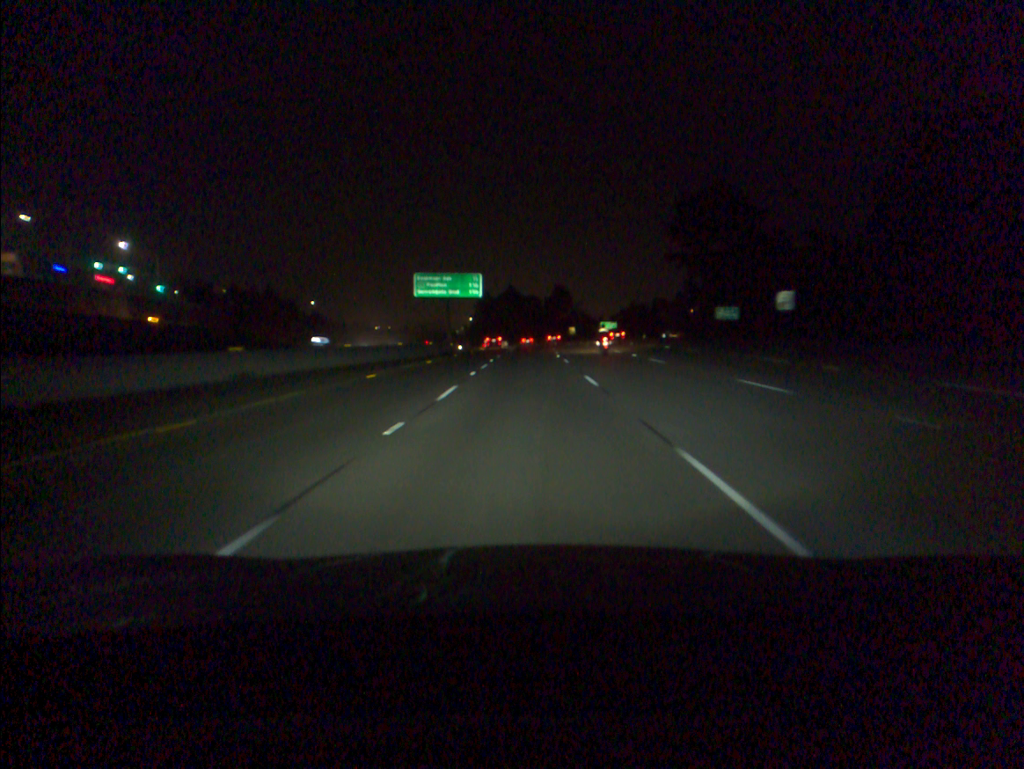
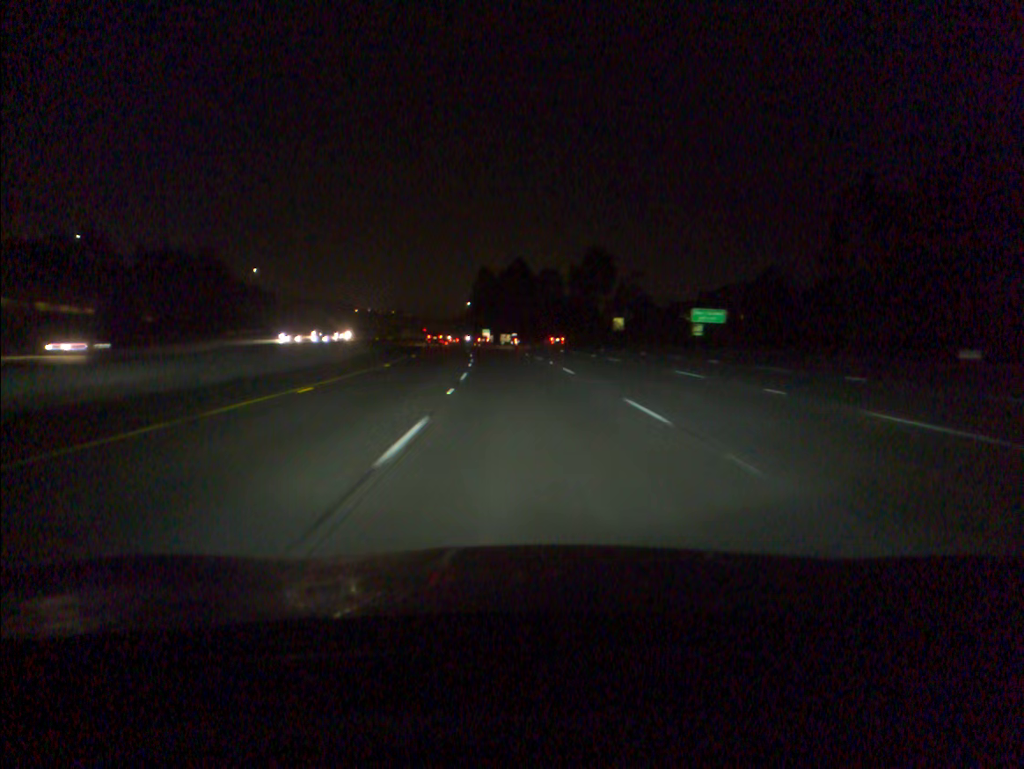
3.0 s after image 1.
(-0.2, +80.4) m; -1°
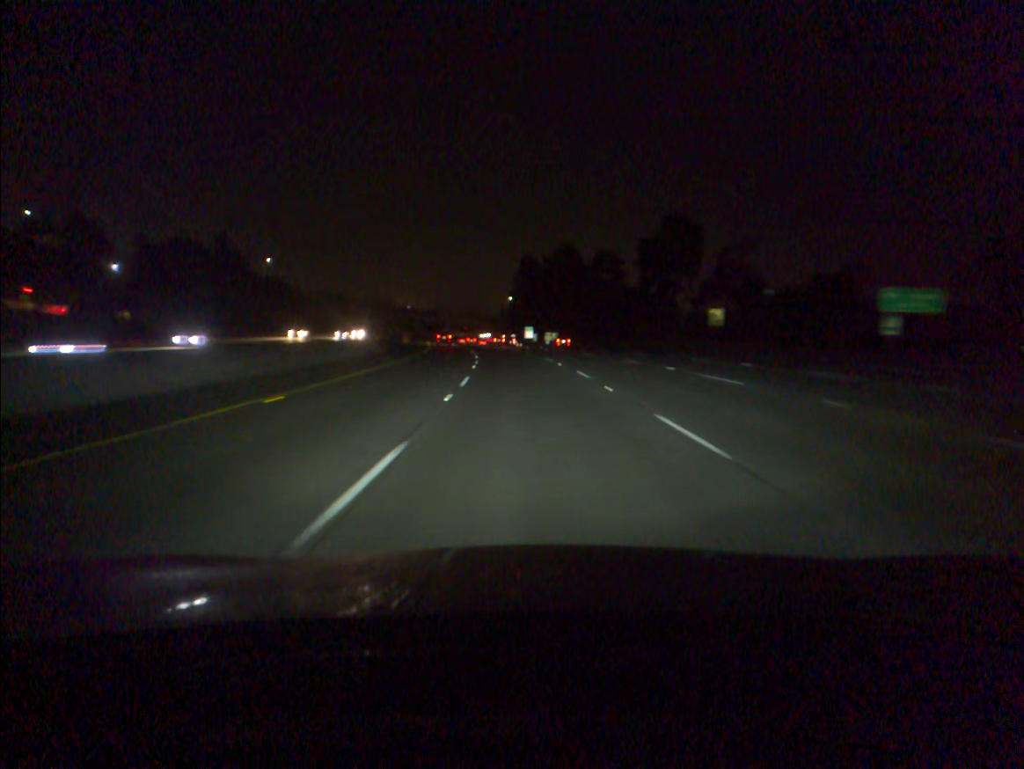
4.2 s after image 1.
(-0.9, +32.3) m; -3°
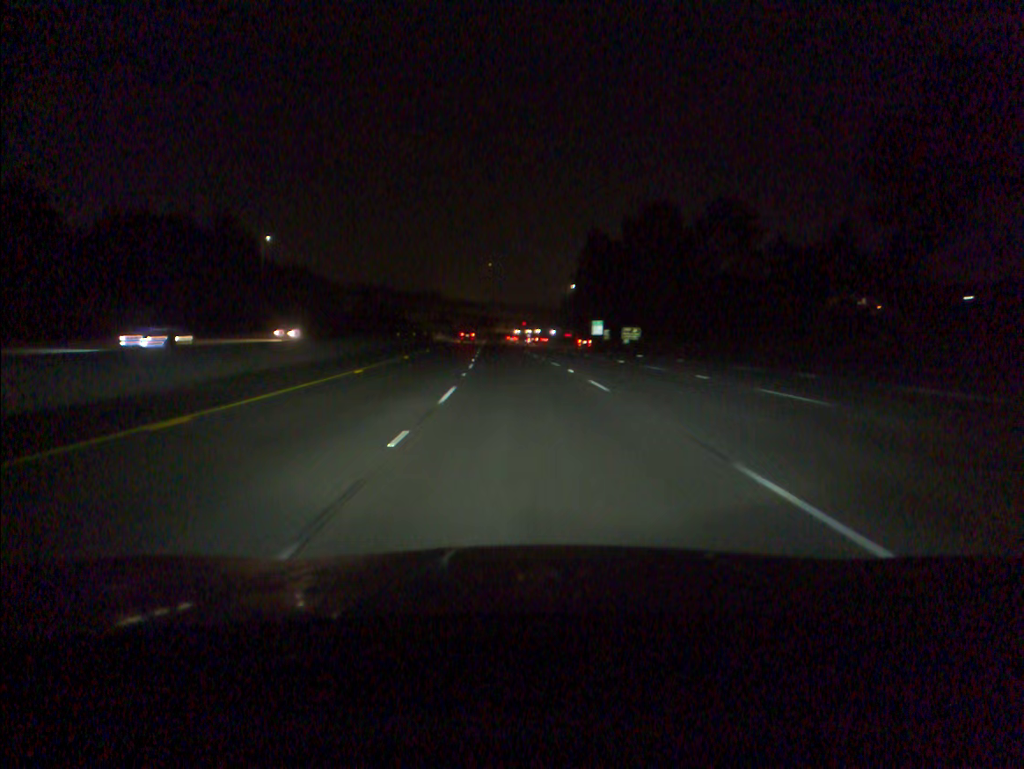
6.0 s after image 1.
(-1.7, +48.7) m; -4°
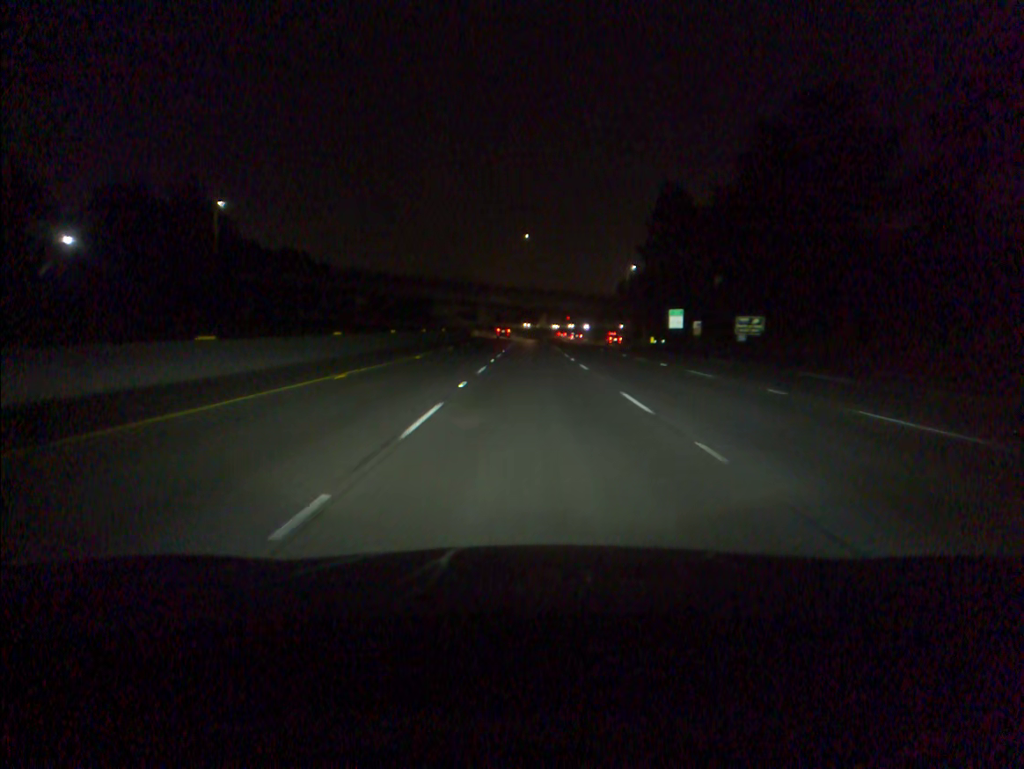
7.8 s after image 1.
(-1.6, +48.7) m; -3°
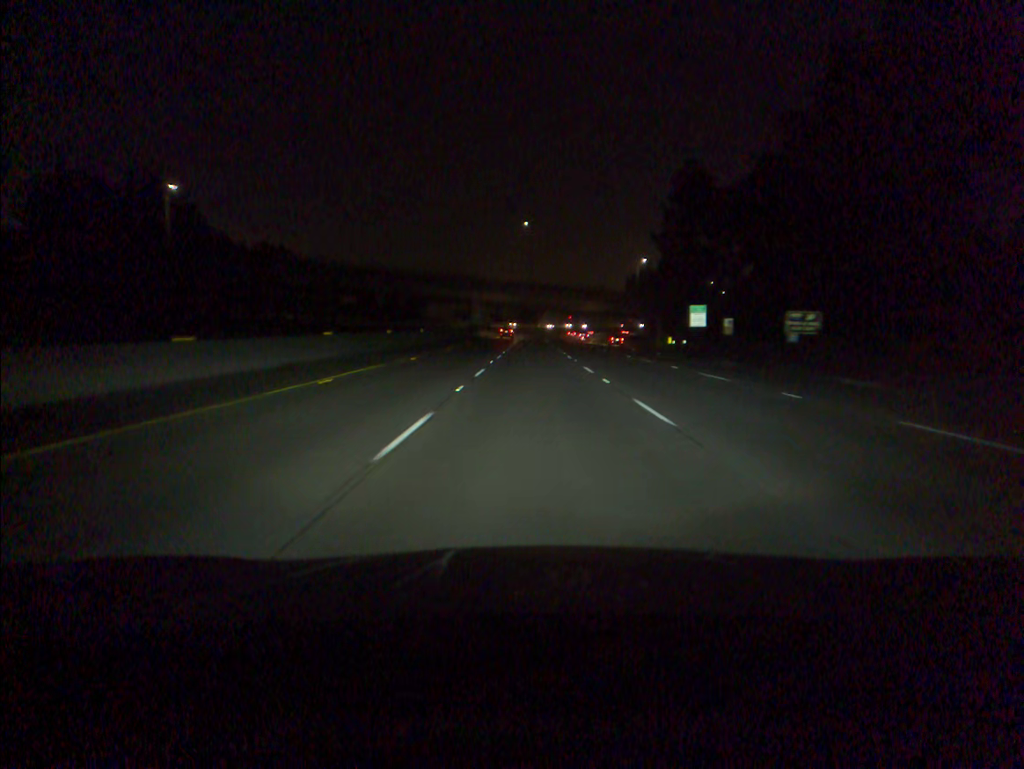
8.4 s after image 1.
(0.0, +16.2) m; 0°
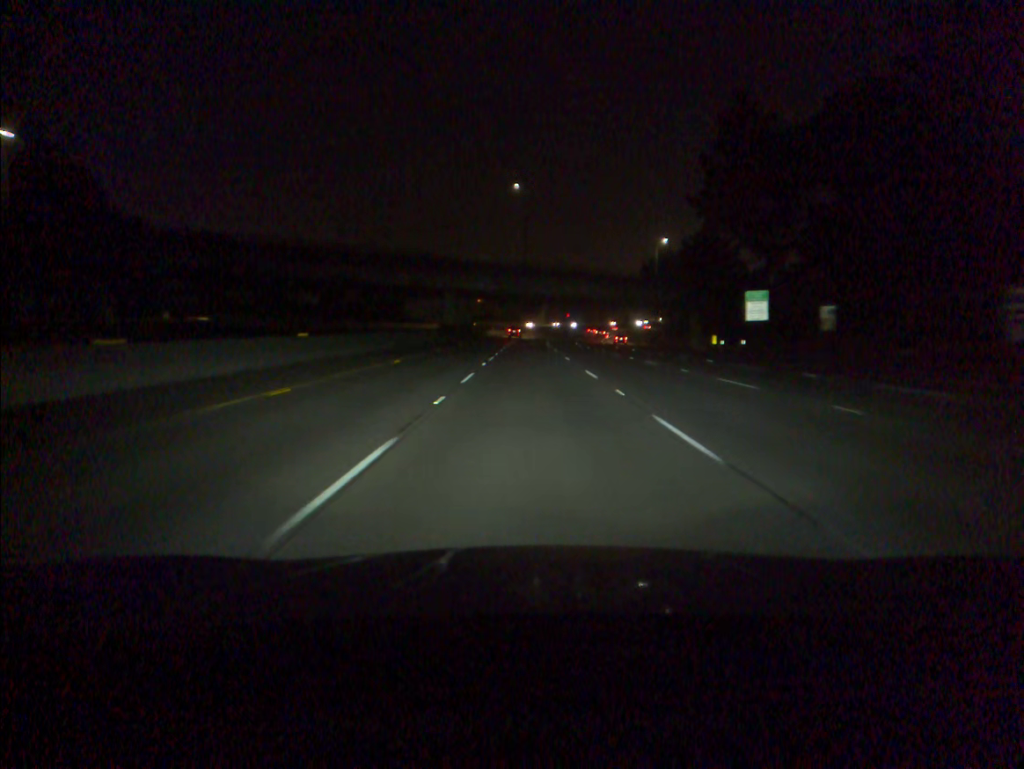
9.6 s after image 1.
(+0.1, +32.3) m; 0°
